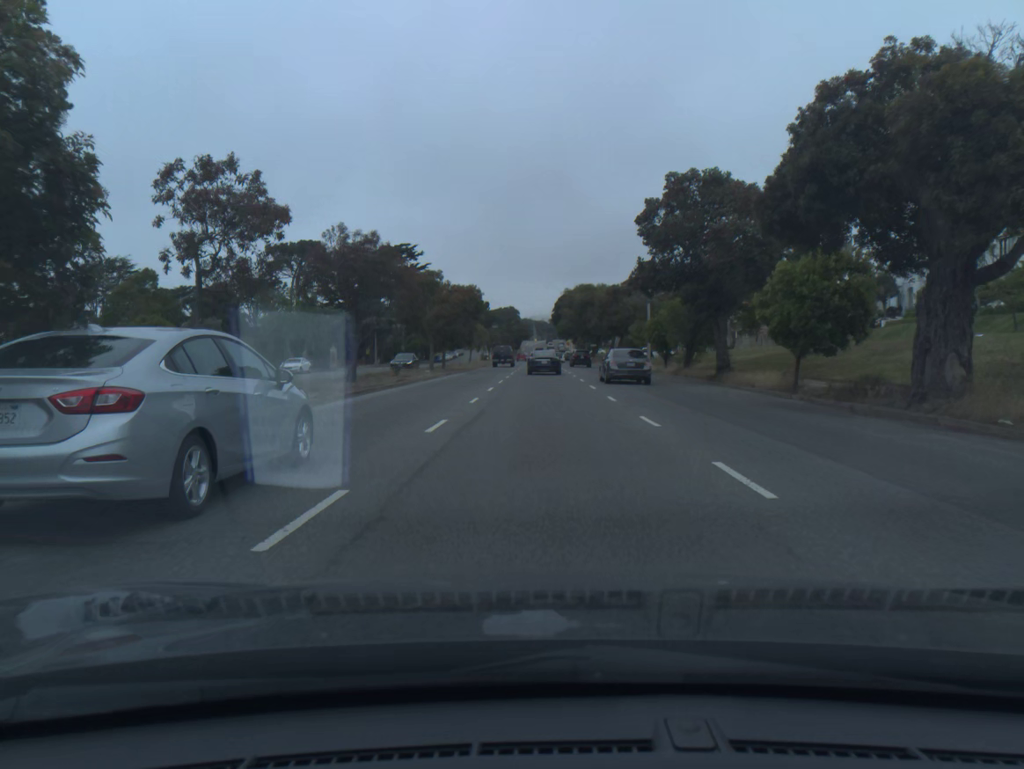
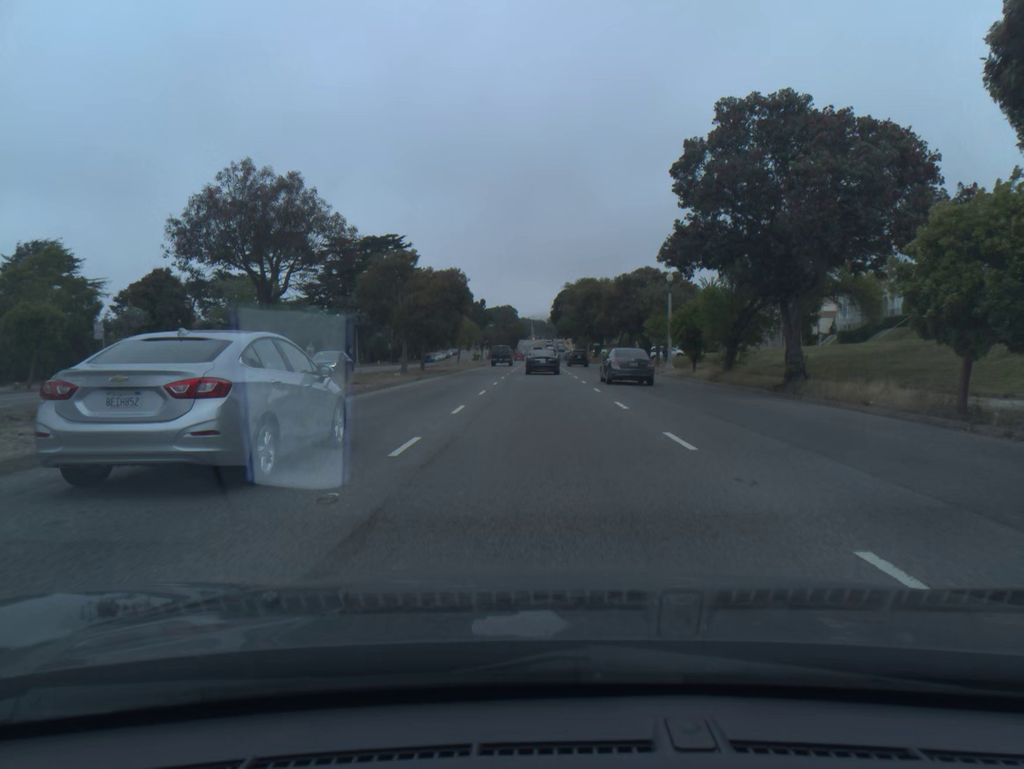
(0.0, +10.3) m; 0°
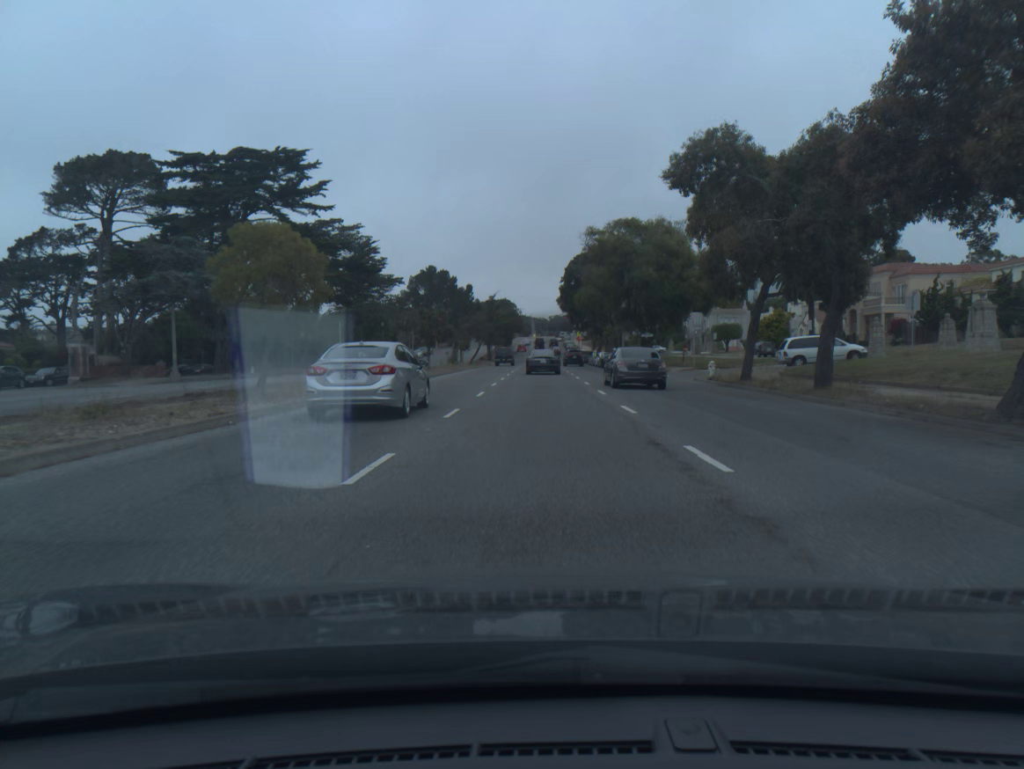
(+0.1, +52.3) m; 0°
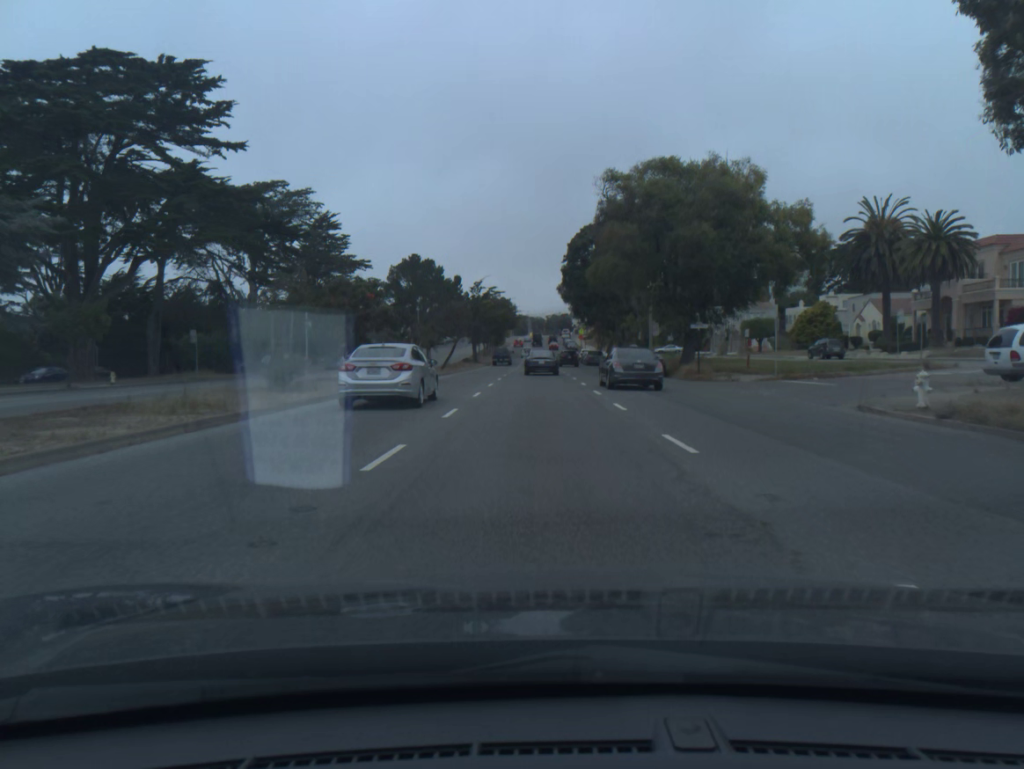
(0.0, +21.0) m; 0°
